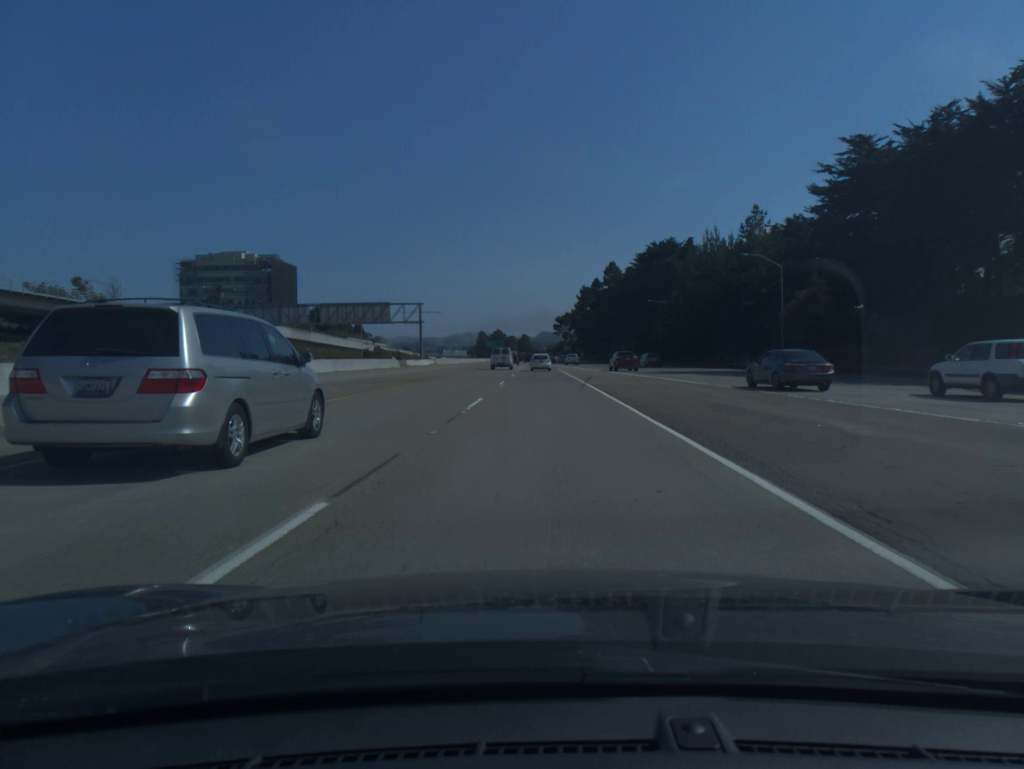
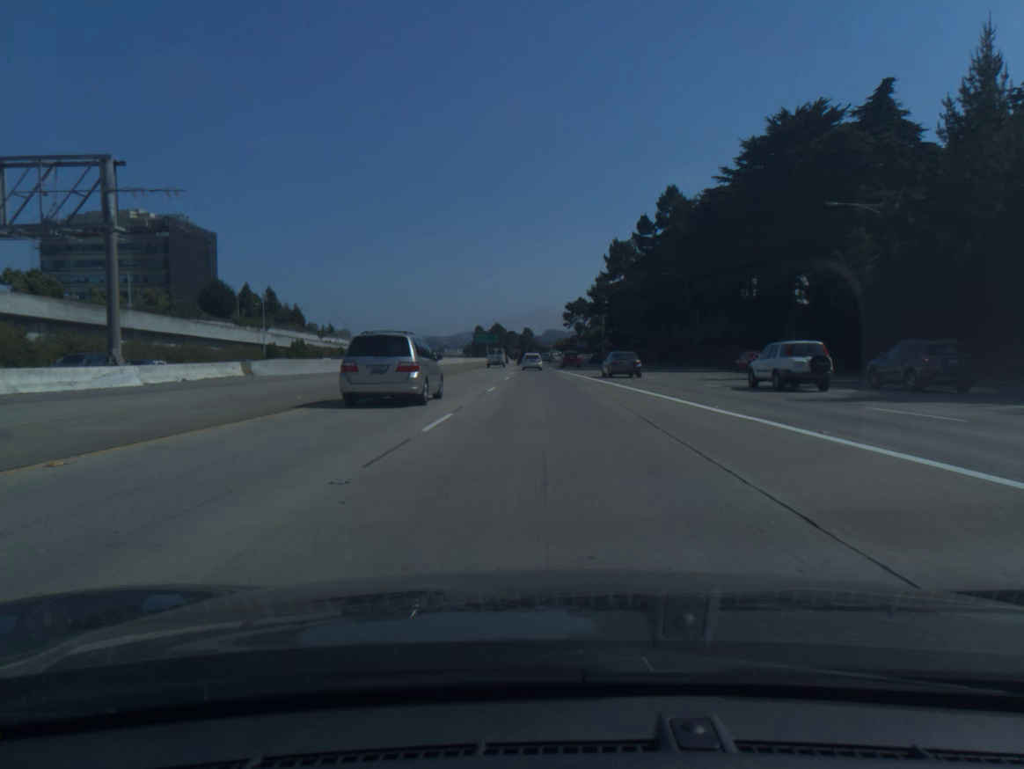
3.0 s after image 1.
(0.0, +79.6) m; 0°
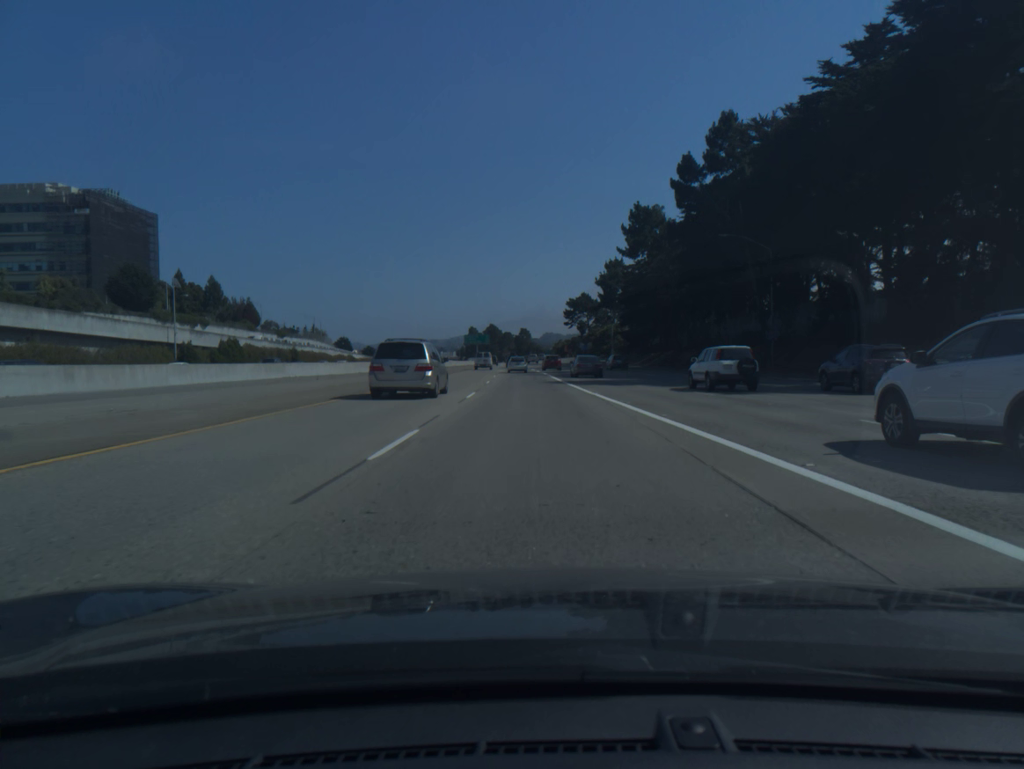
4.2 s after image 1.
(+0.1, +32.3) m; 0°
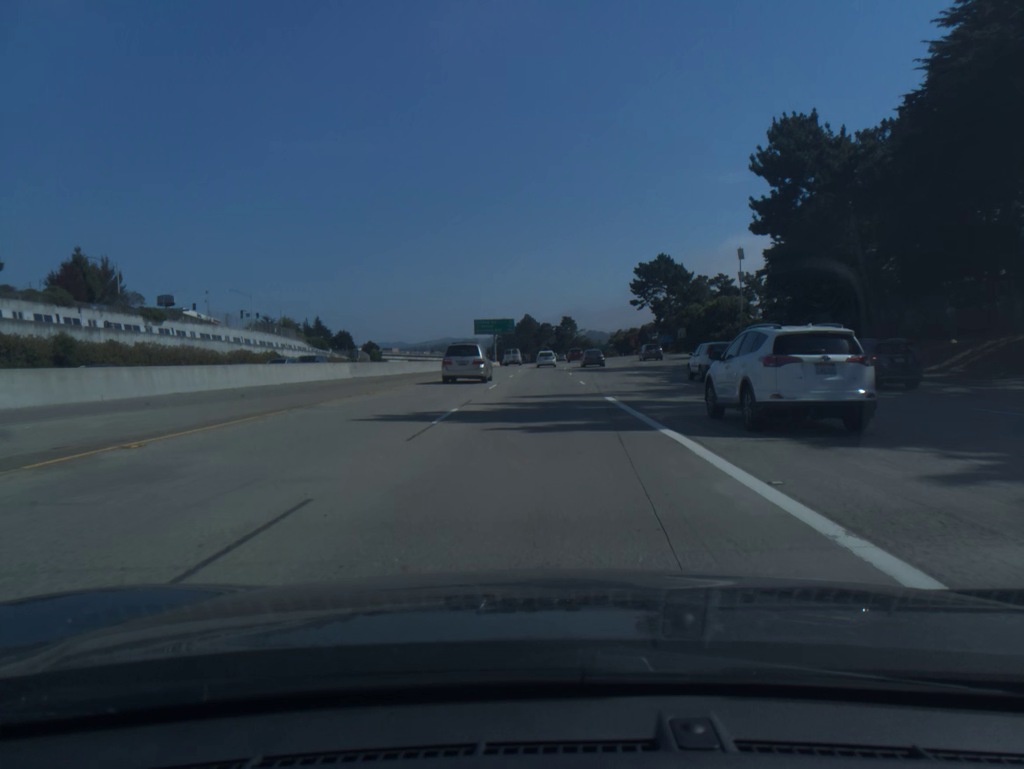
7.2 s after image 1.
(-2.4, +82.9) m; -3°
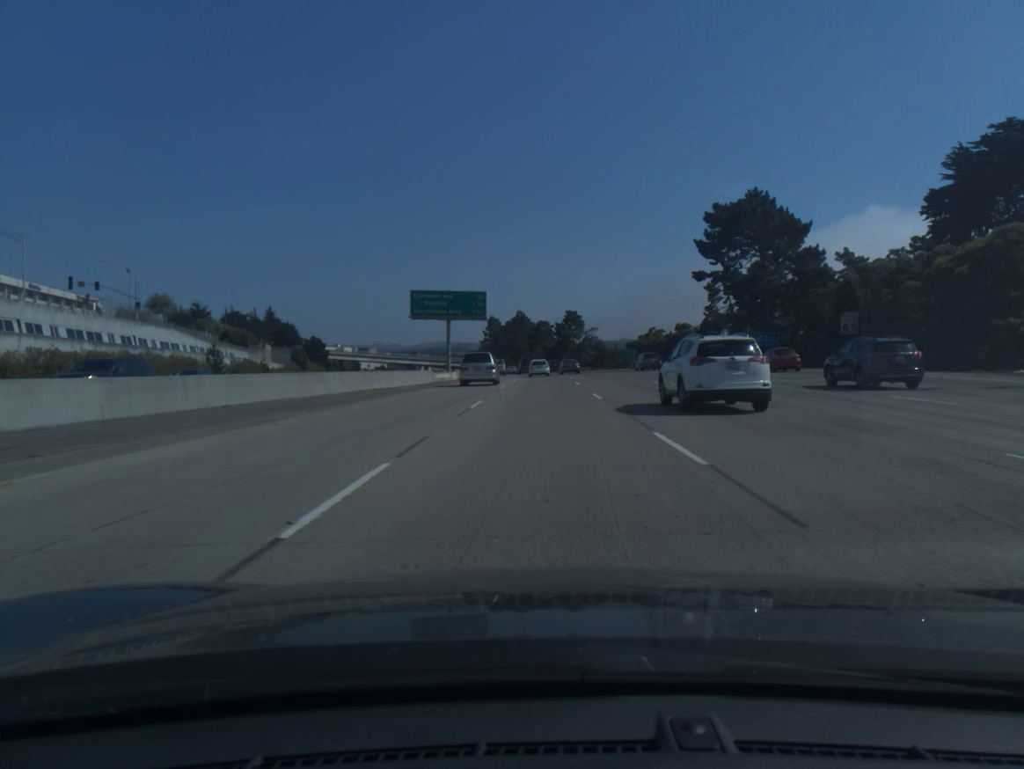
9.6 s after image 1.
(0.0, +67.6) m; 0°
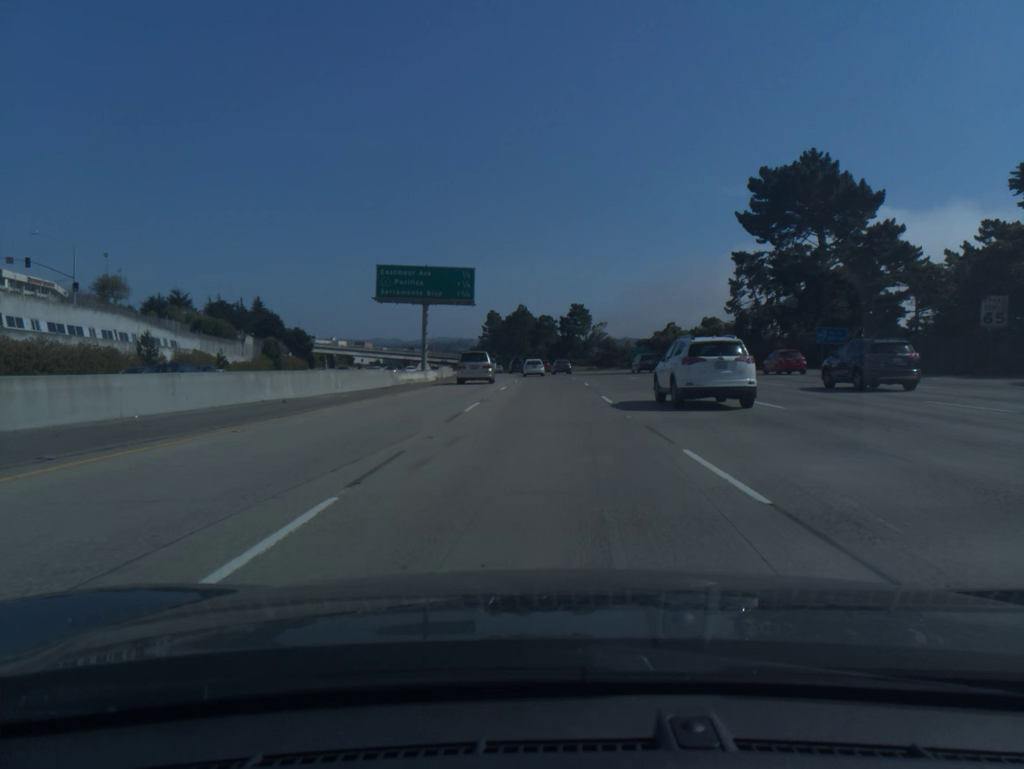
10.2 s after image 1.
(0.0, +16.9) m; 0°
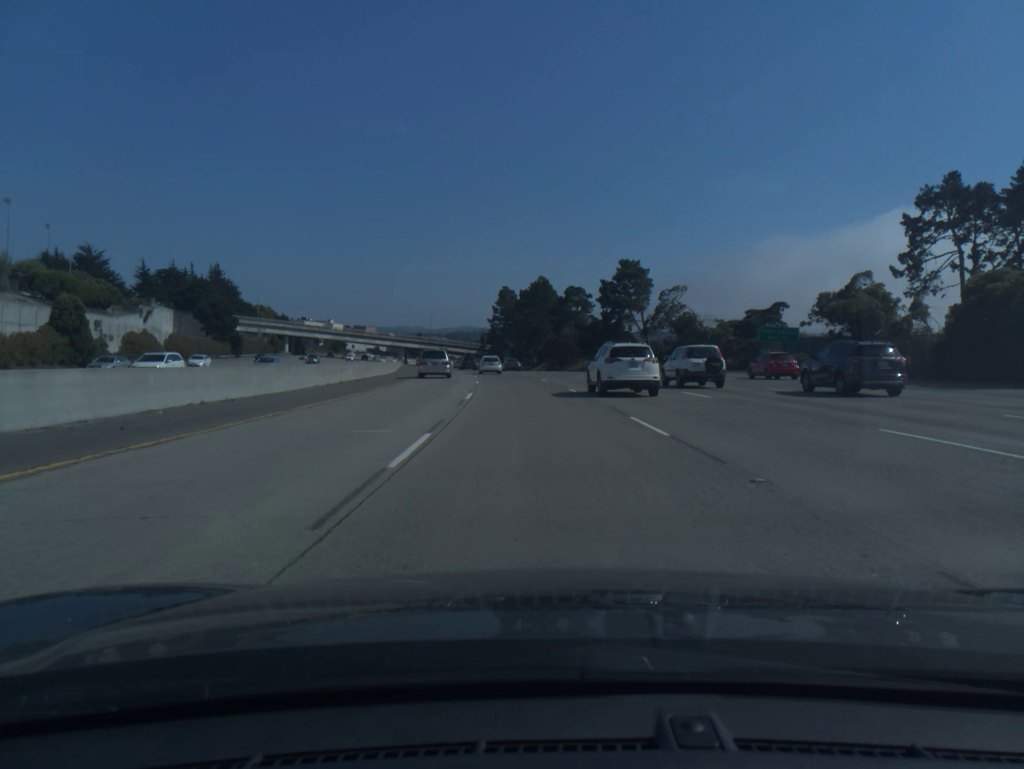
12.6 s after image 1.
(-0.4, +67.3) m; -2°
